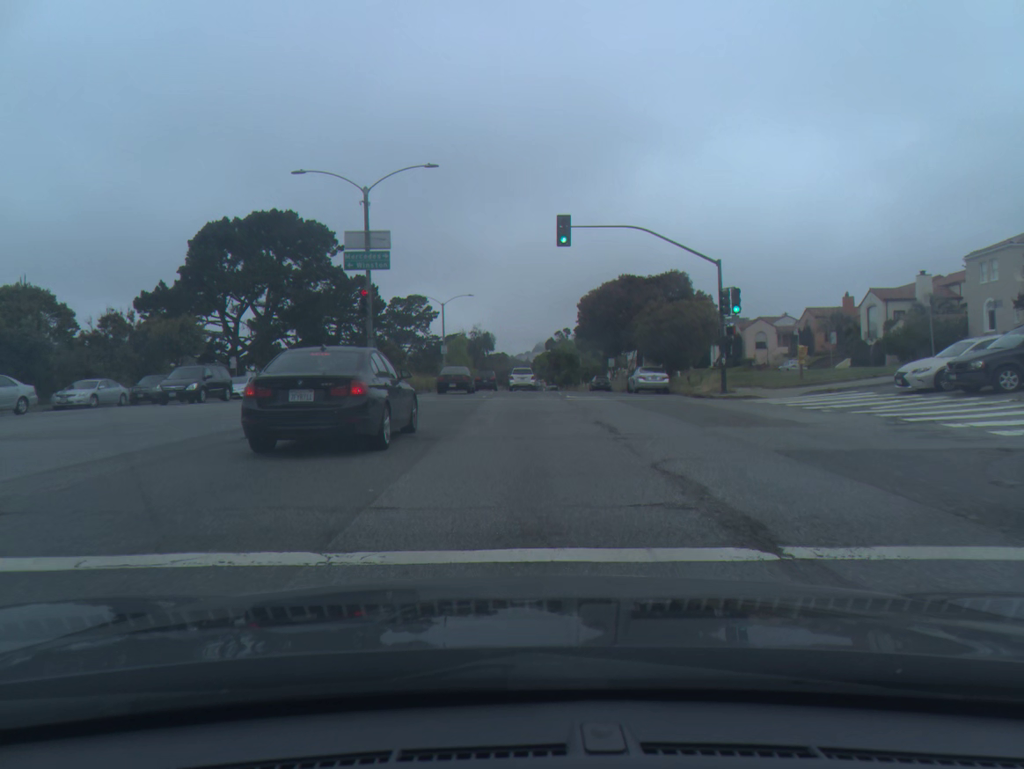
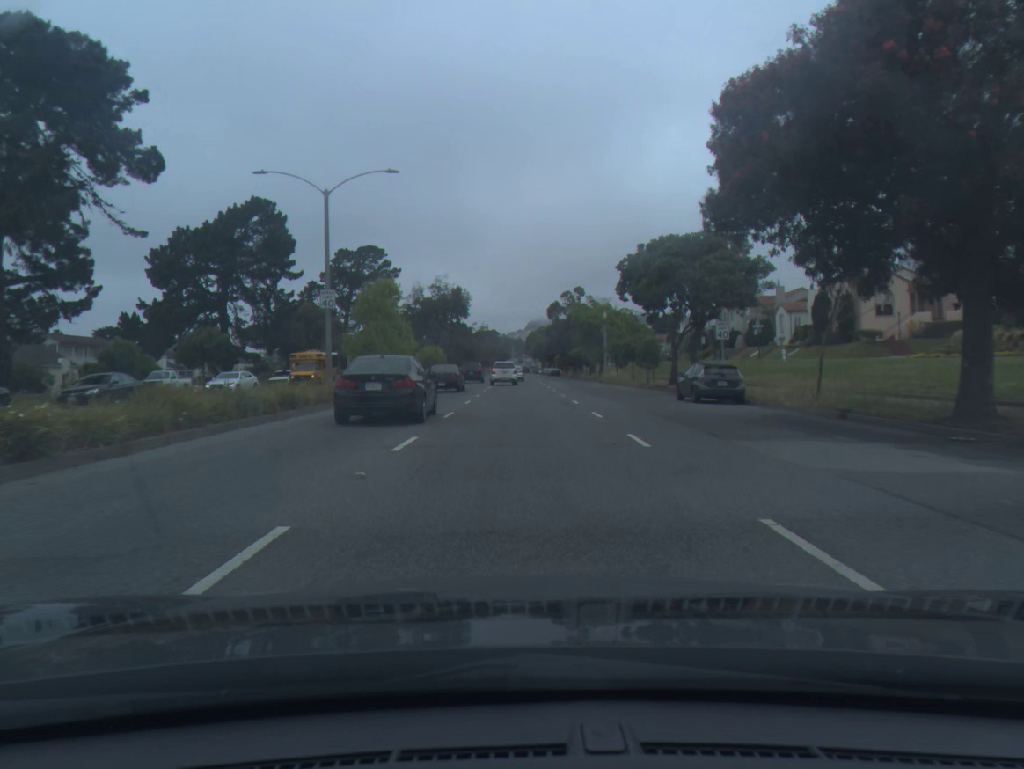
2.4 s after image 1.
(+0.2, +43.3) m; +1°
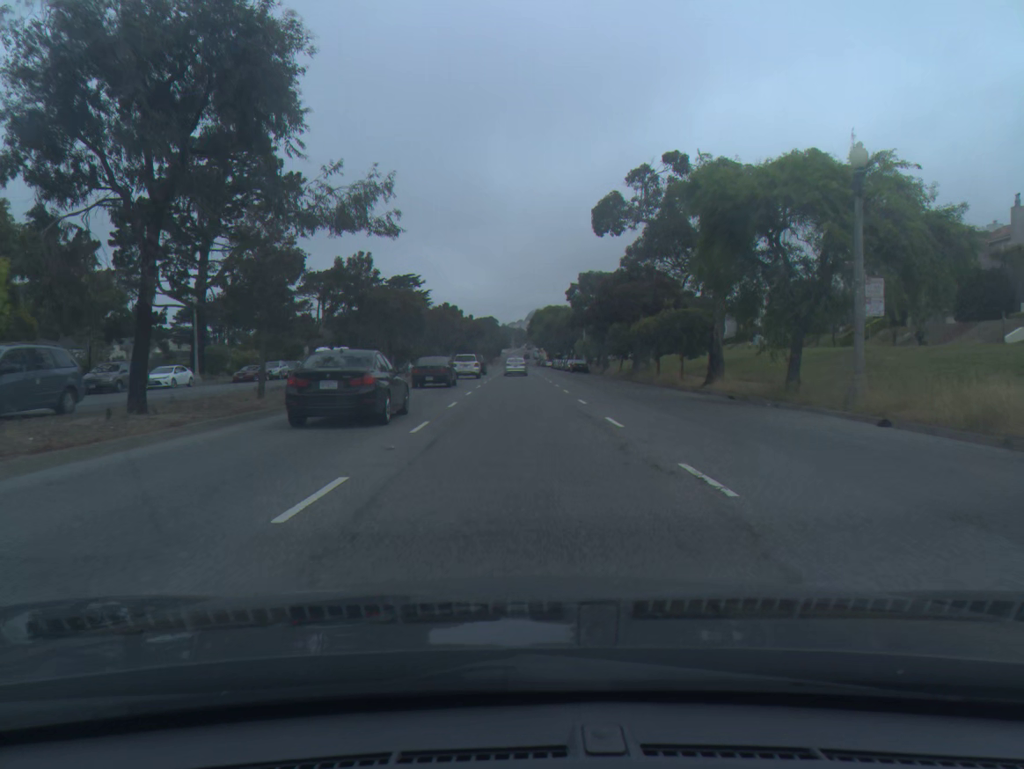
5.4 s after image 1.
(-0.3, +55.7) m; 0°
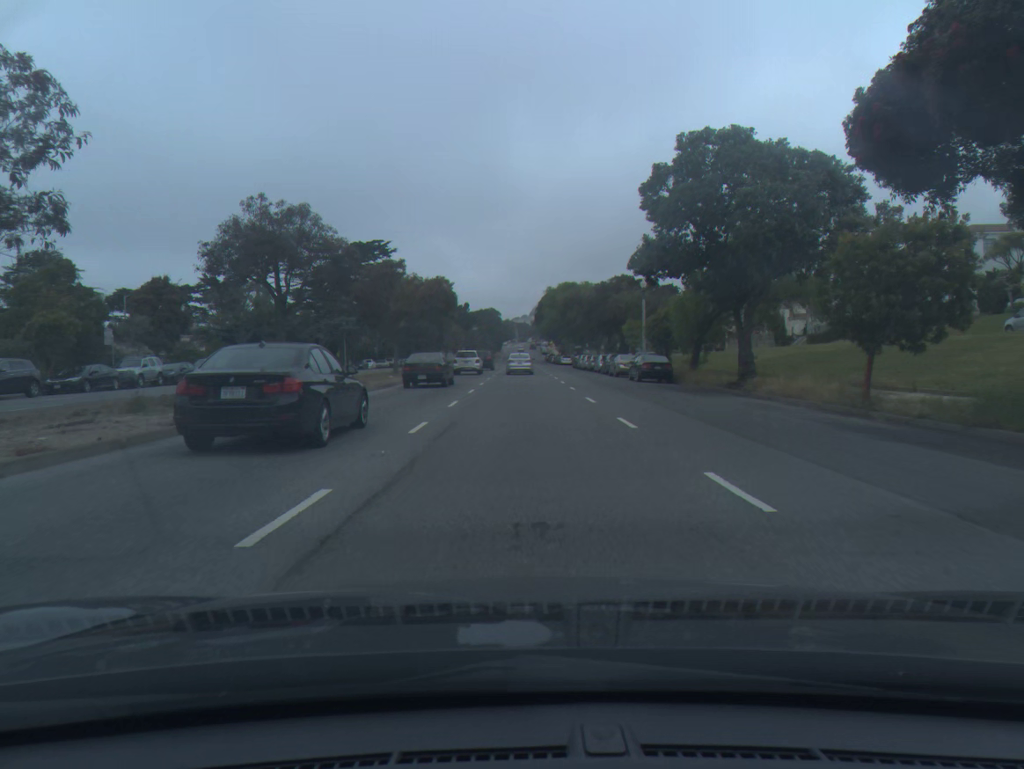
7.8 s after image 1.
(0.0, +44.4) m; 0°
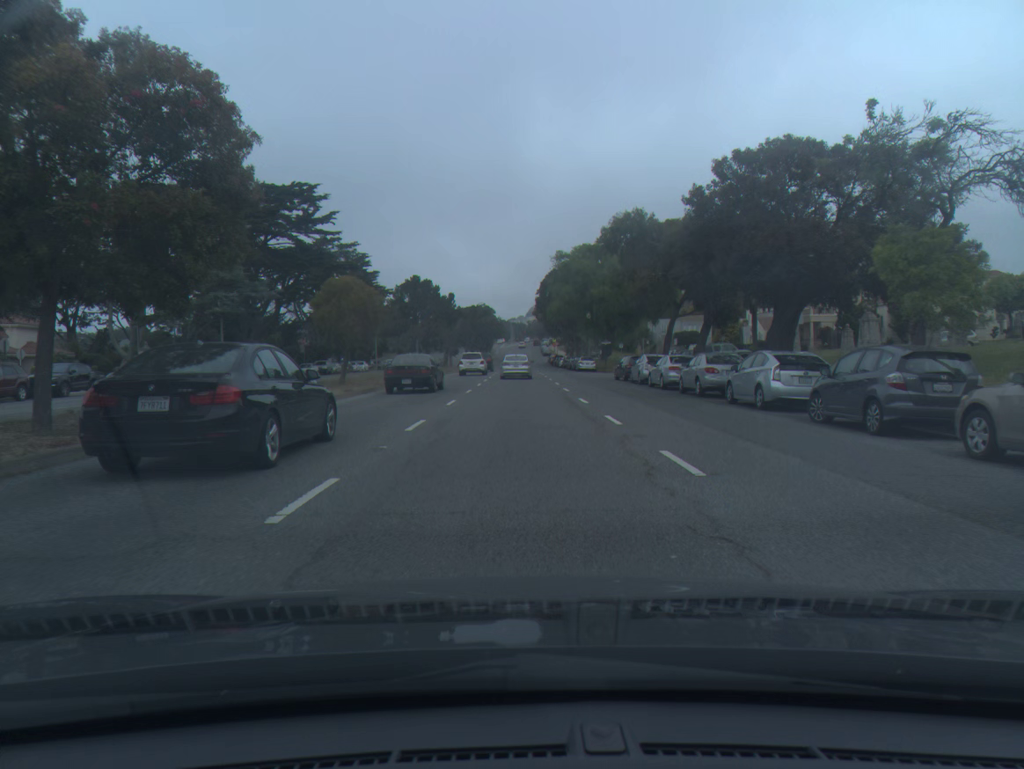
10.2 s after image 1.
(+0.1, +42.6) m; 0°
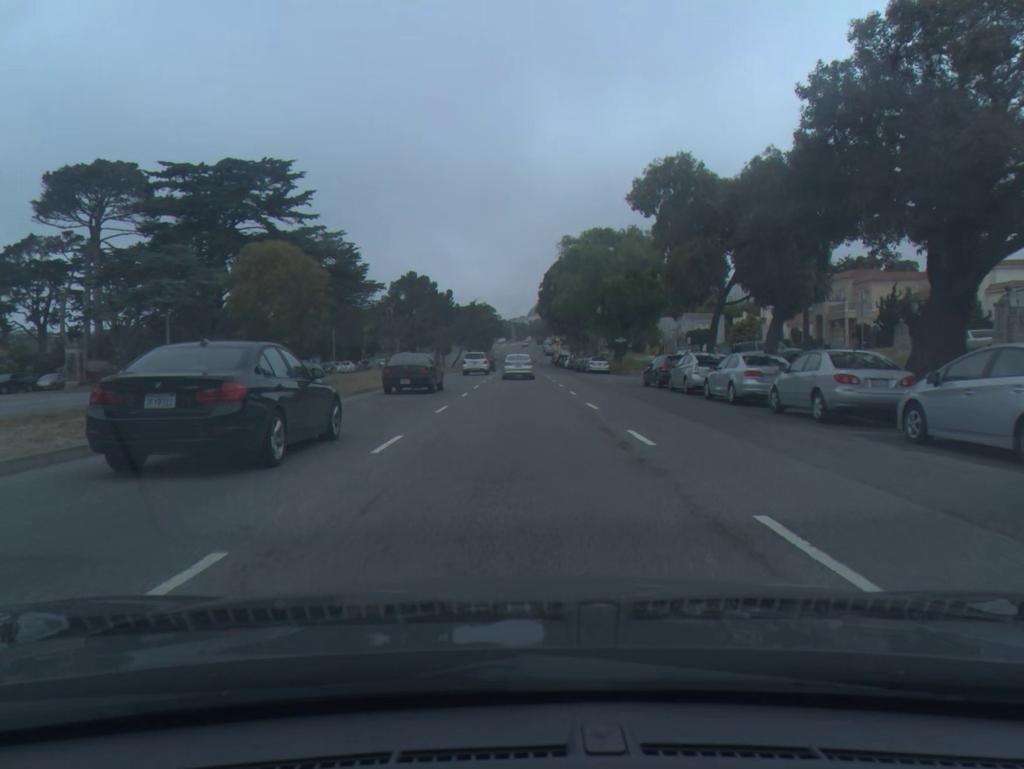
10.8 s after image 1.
(0.0, +10.3) m; 0°
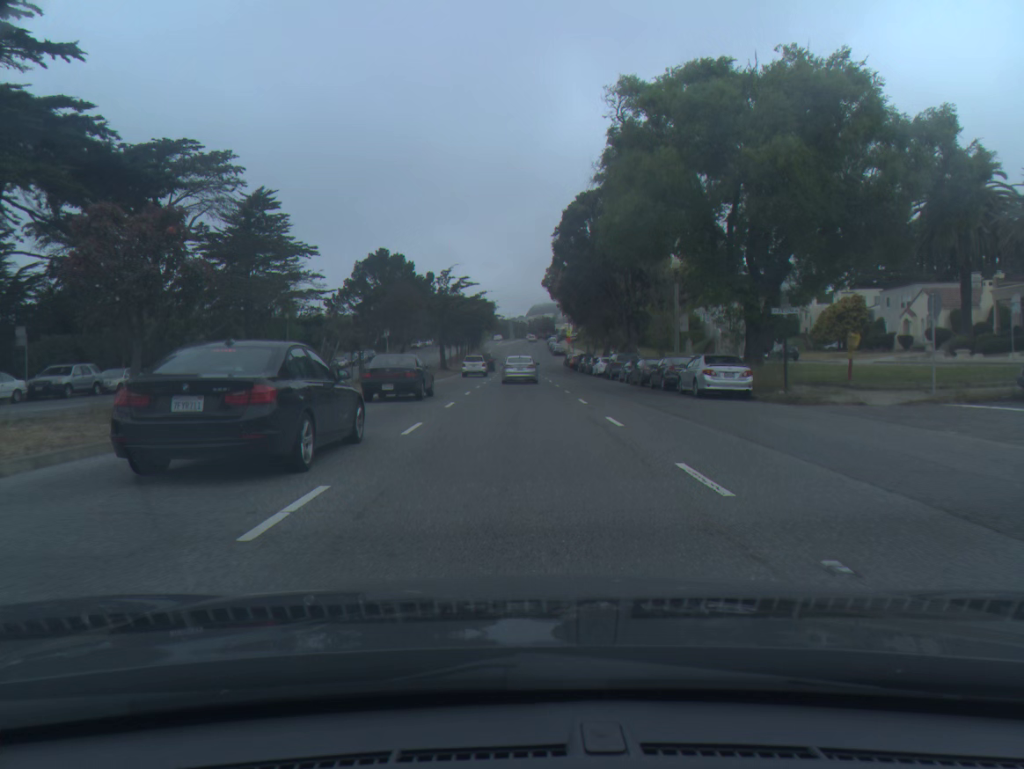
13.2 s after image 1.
(0.0, +40.4) m; 0°
